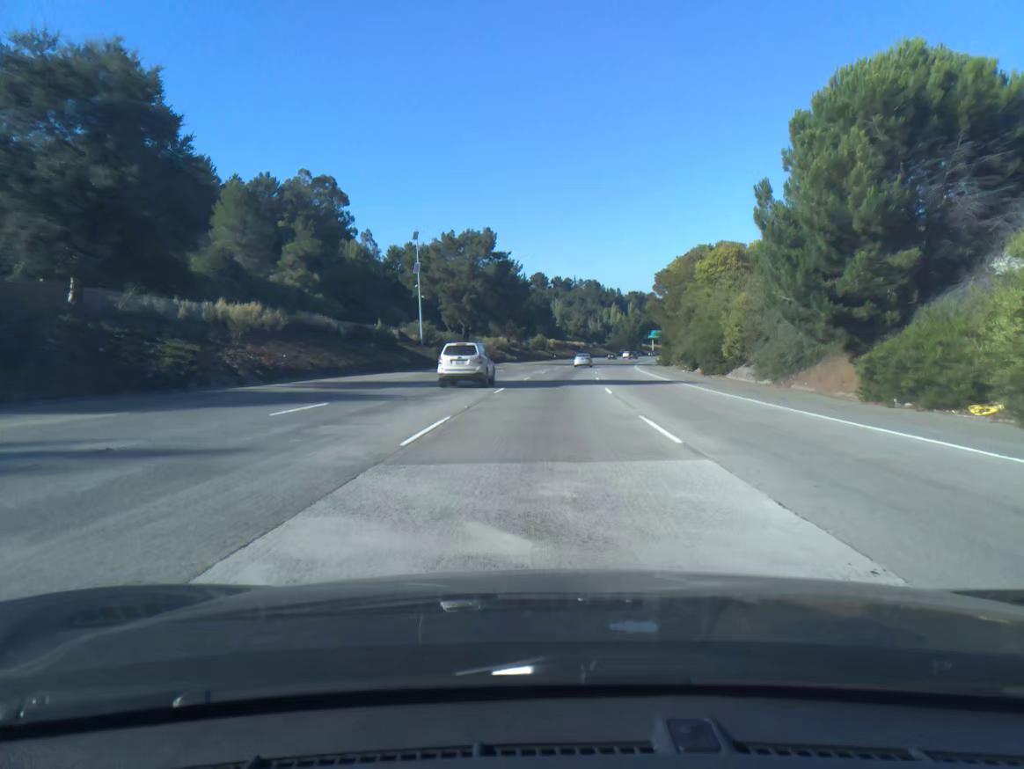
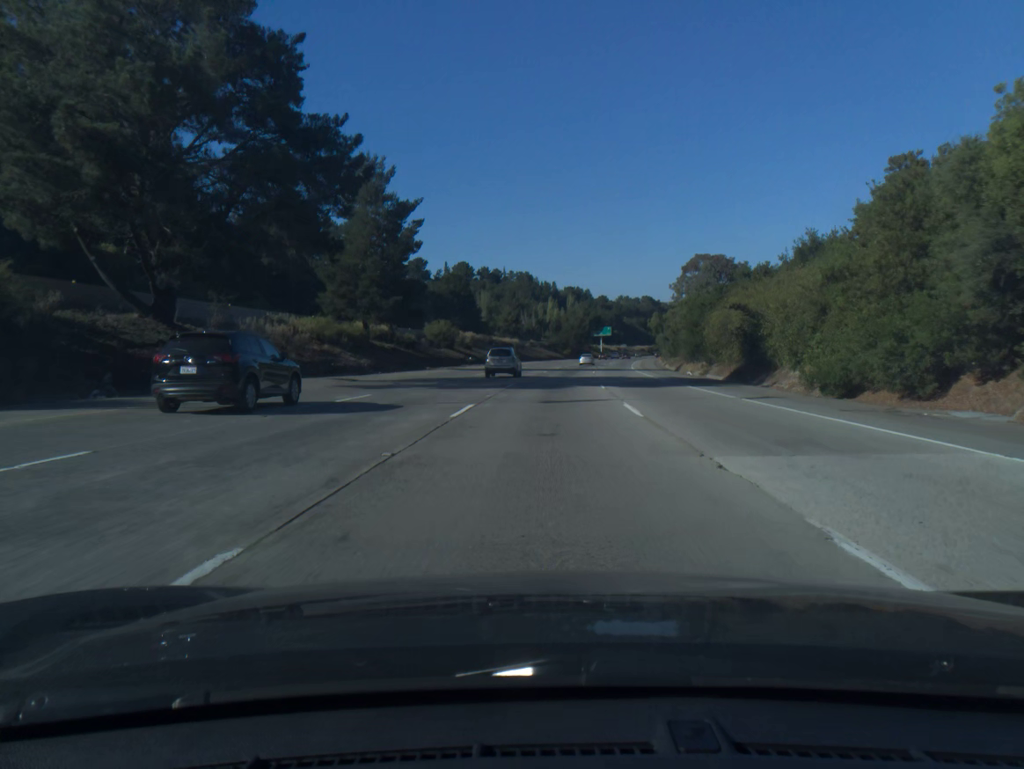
(+3.0, +68.0) m; +5°
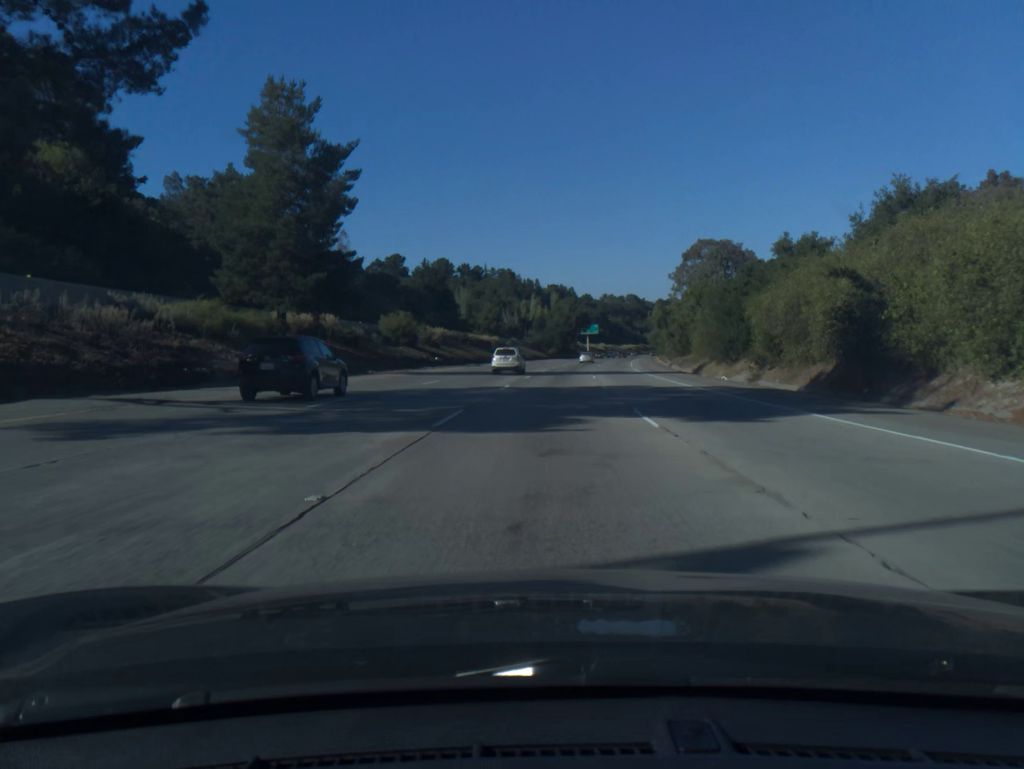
(+0.2, +17.0) m; +1°
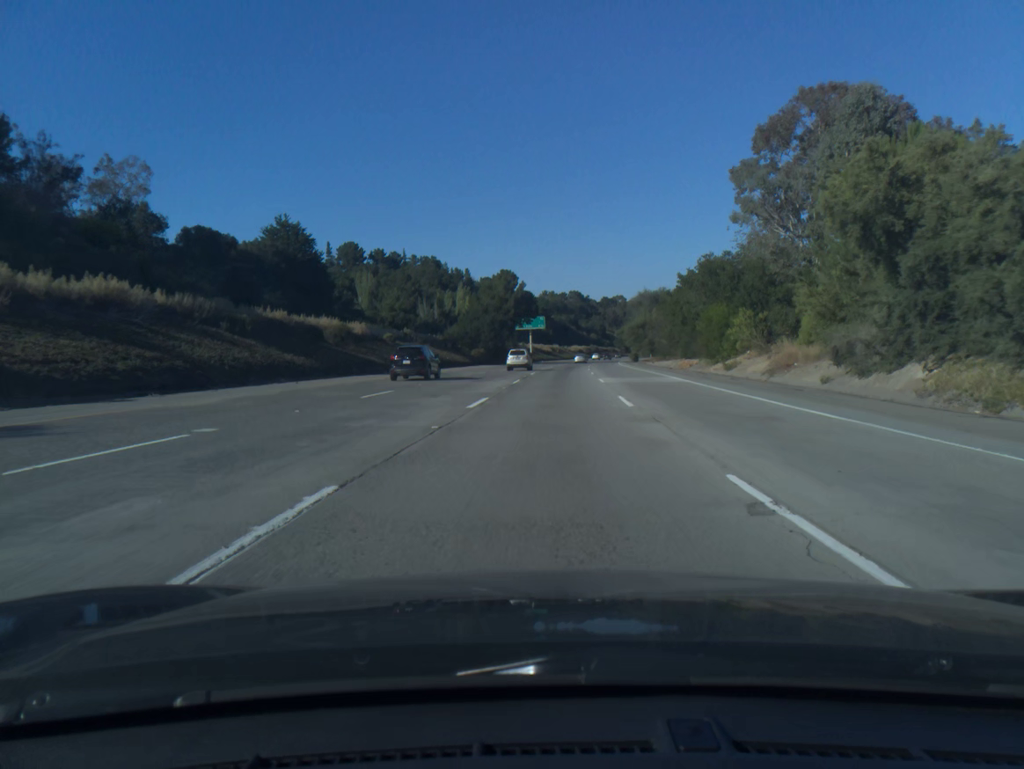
(+2.7, +68.0) m; +5°
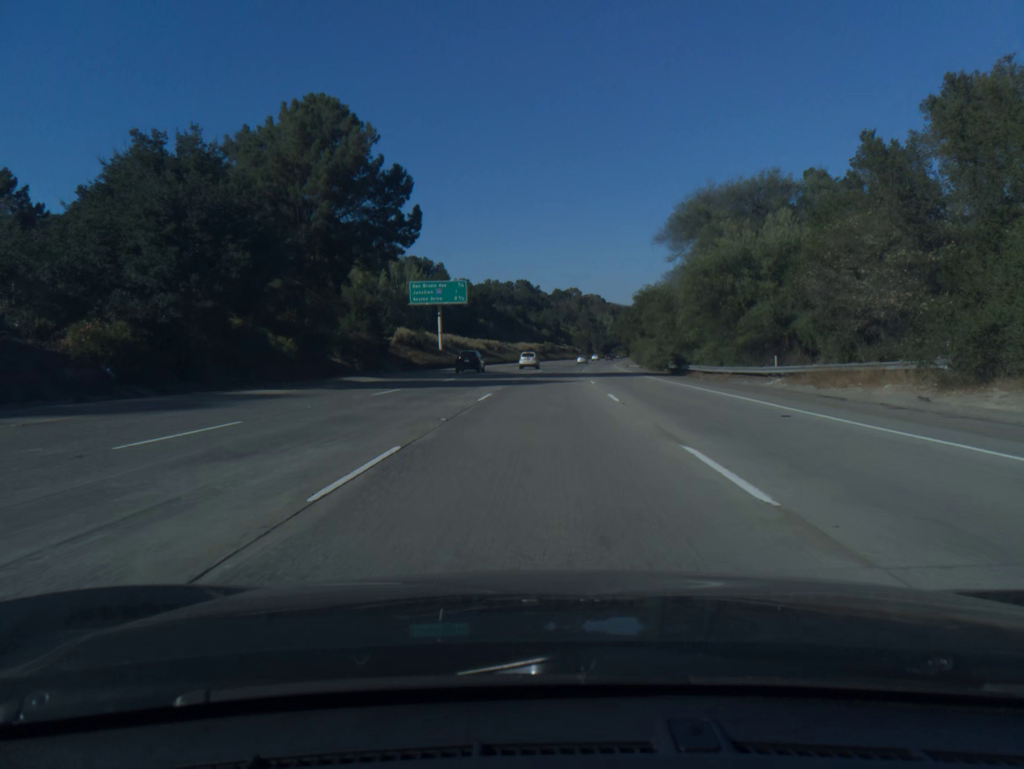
(+3.5, +84.9) m; +4°
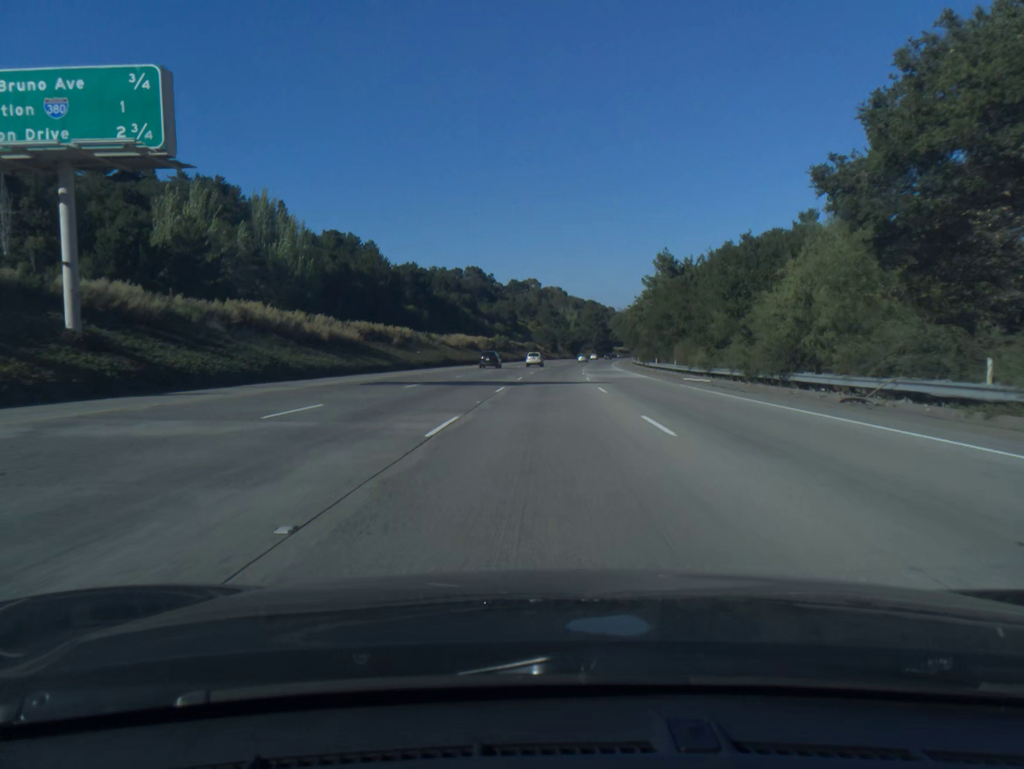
(+1.8, +68.0) m; +3°
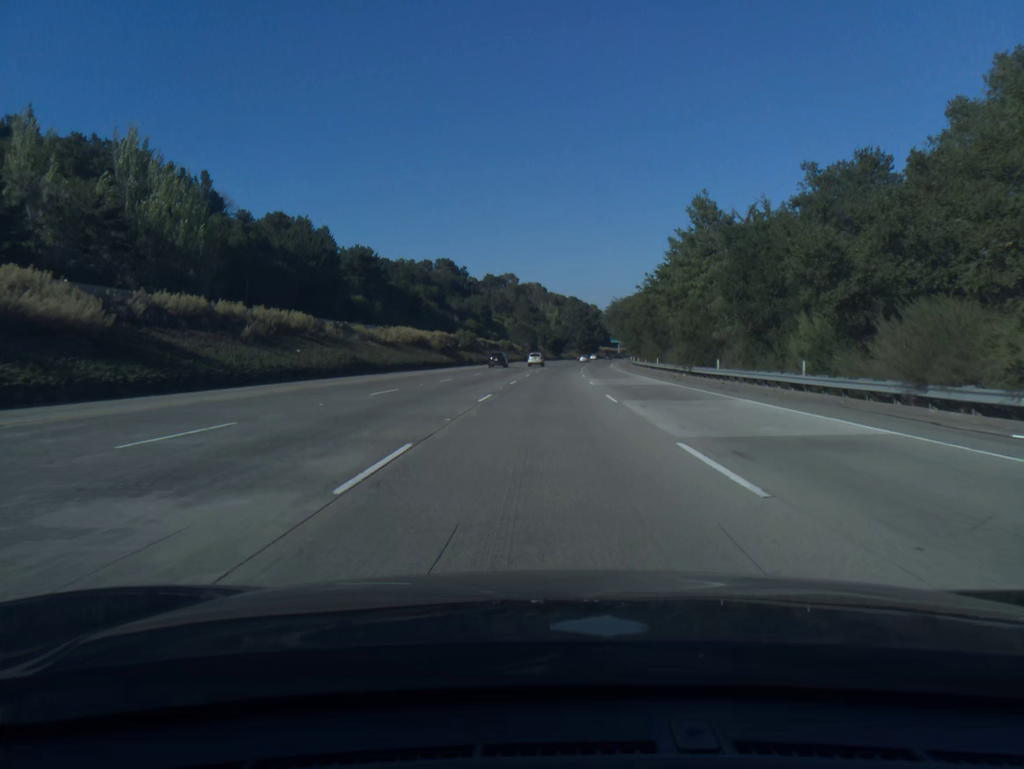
(+0.4, +34.0) m; +1°
